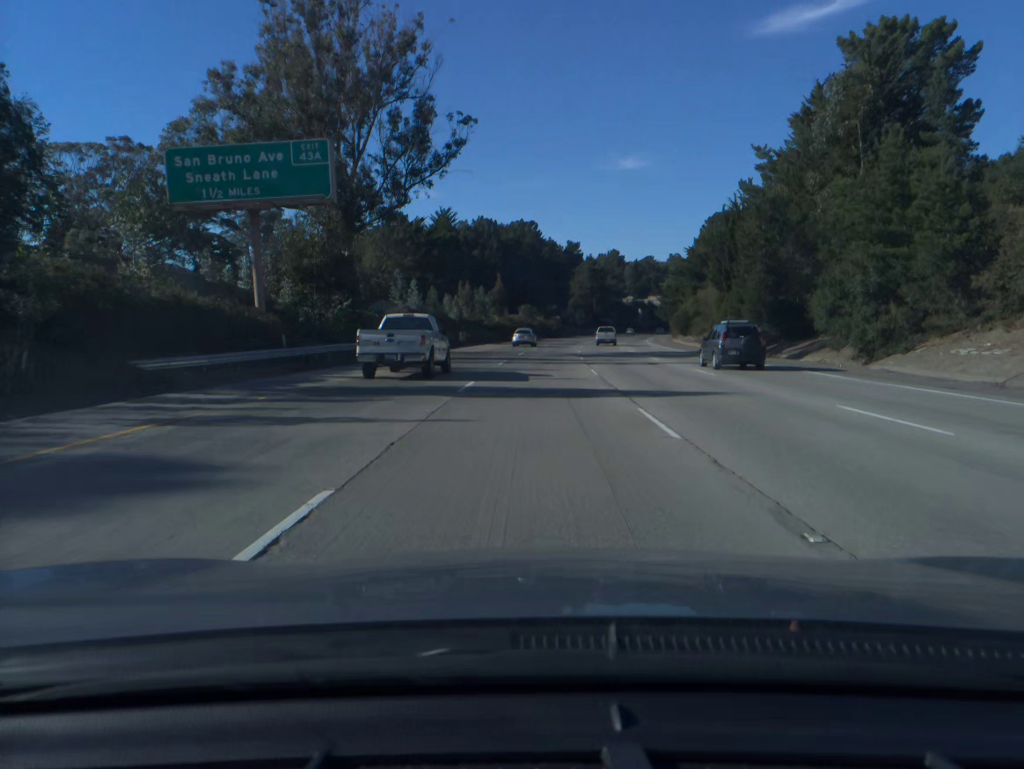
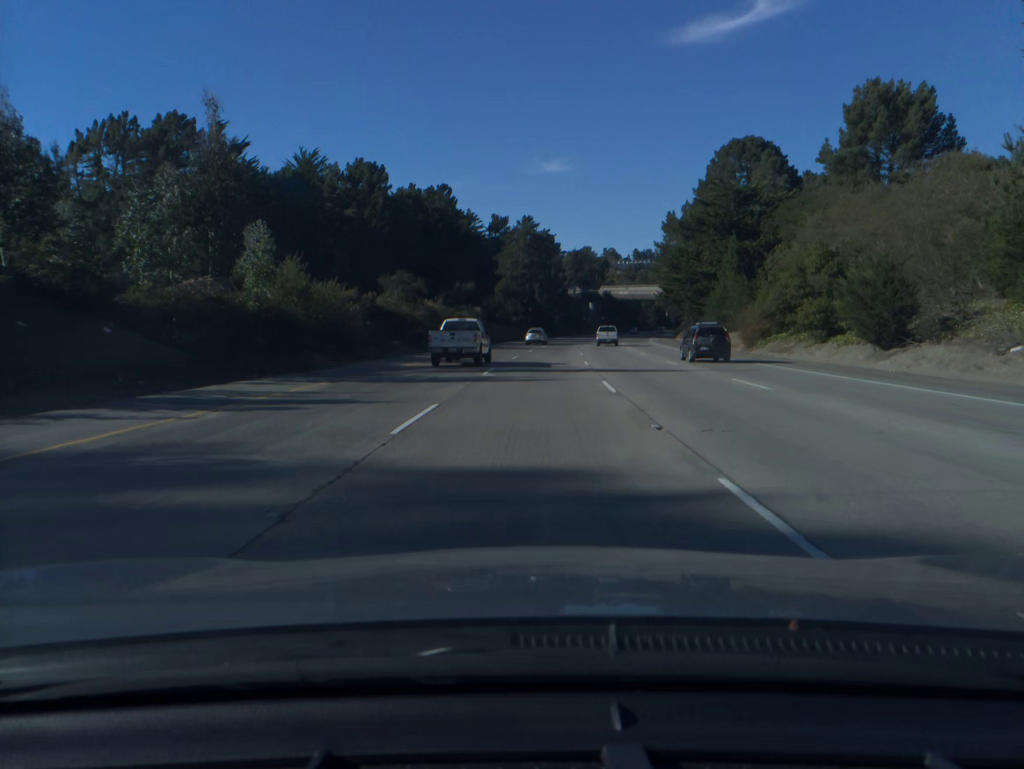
(+4.0, +79.9) m; +5°
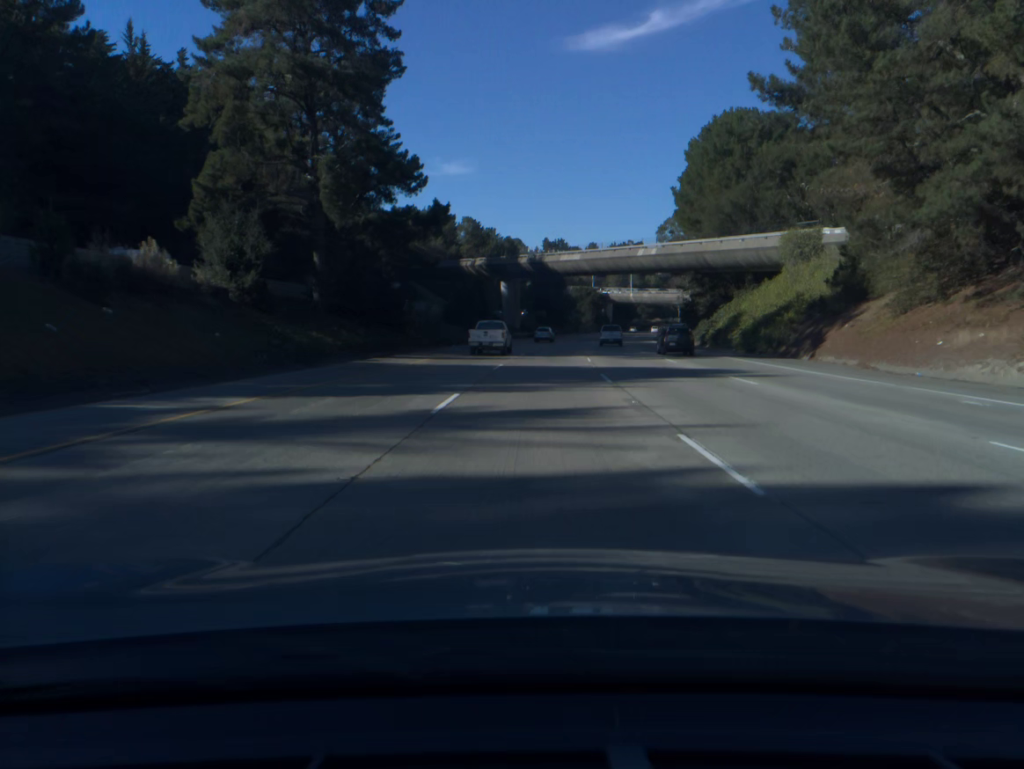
(+6.3, +99.3) m; +7°
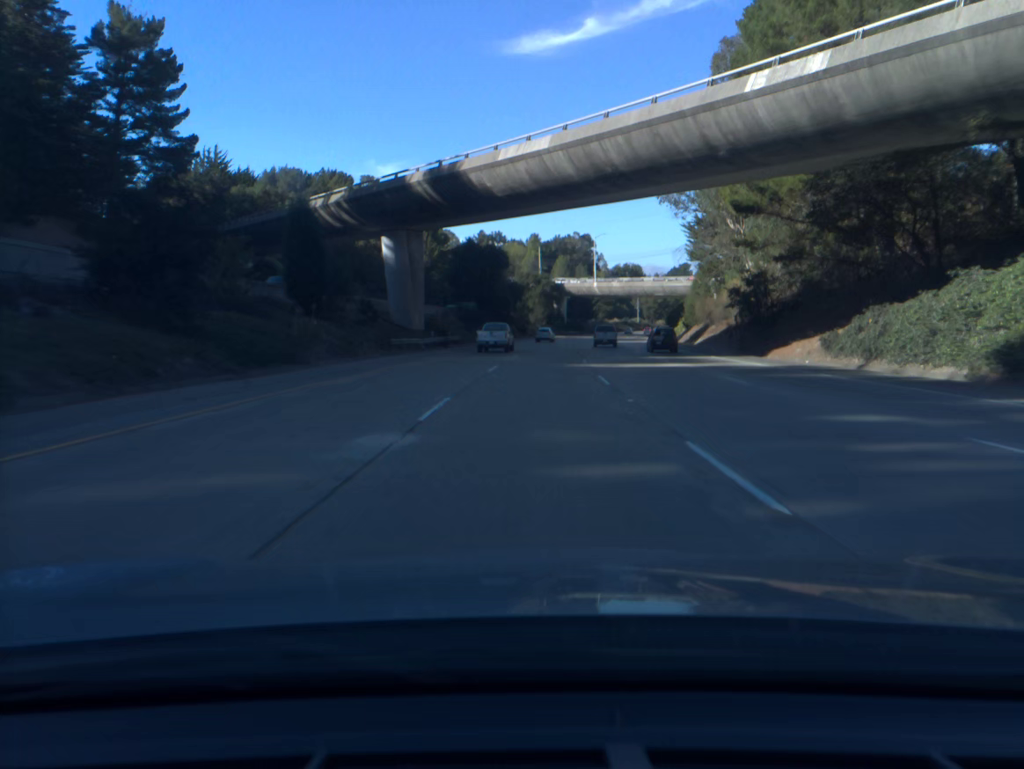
(+2.4, +59.2) m; +4°
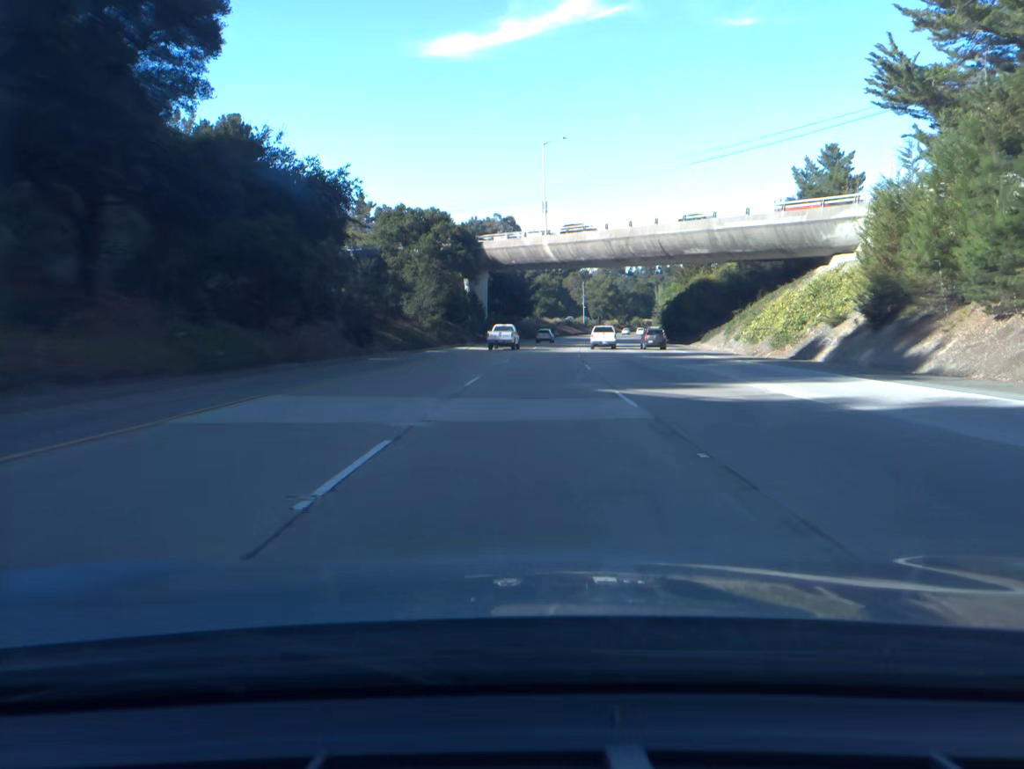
(+3.7, +79.0) m; +6°
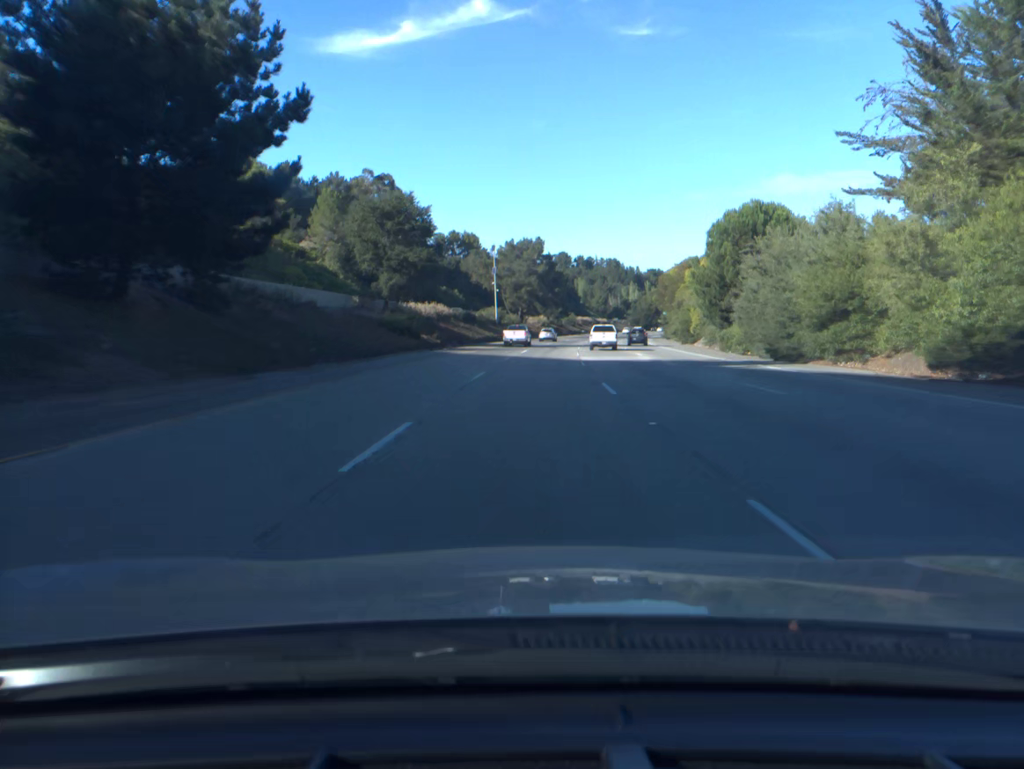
(+6.0, +99.6) m; +7°
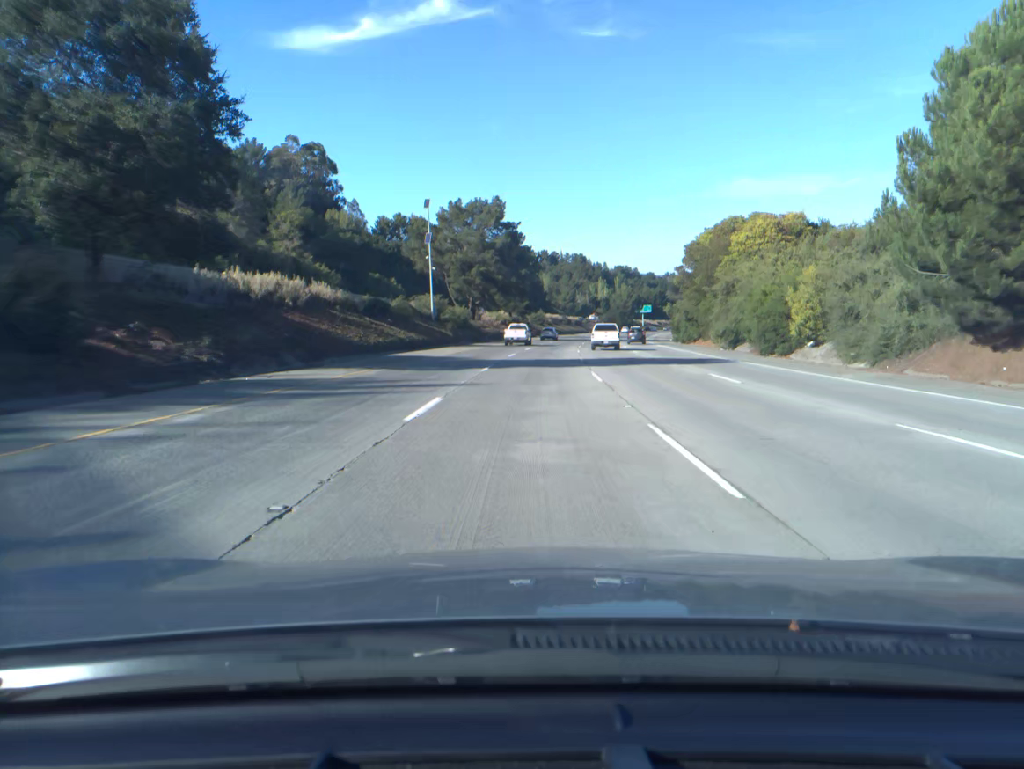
(+1.0, +40.1) m; +3°
